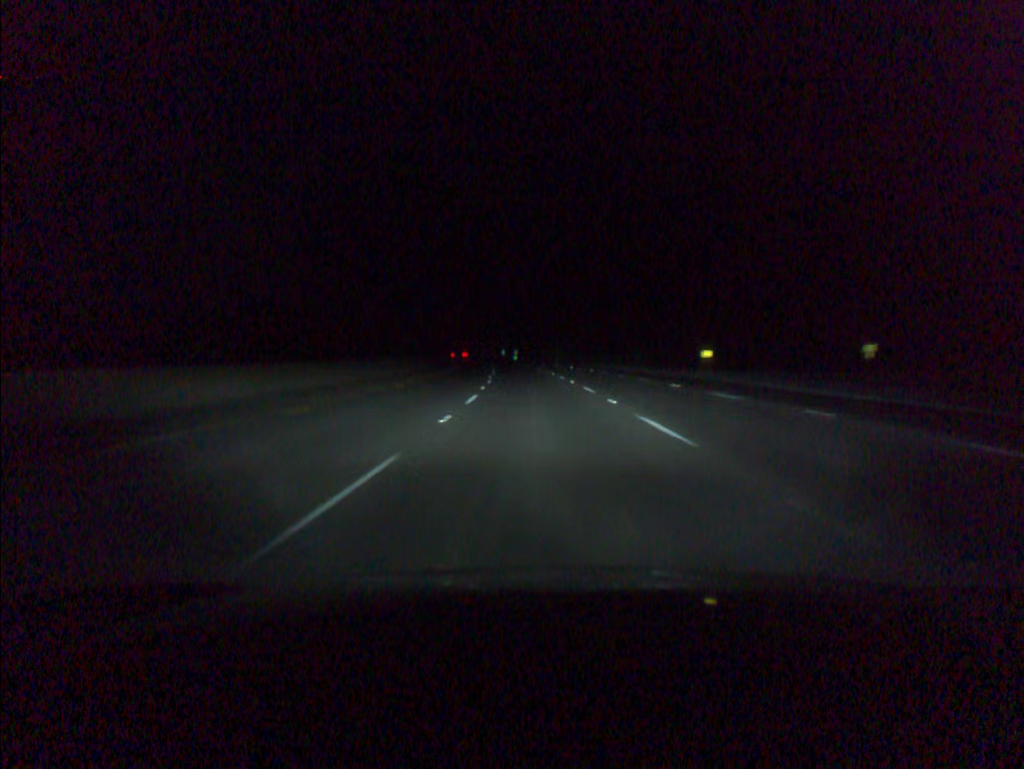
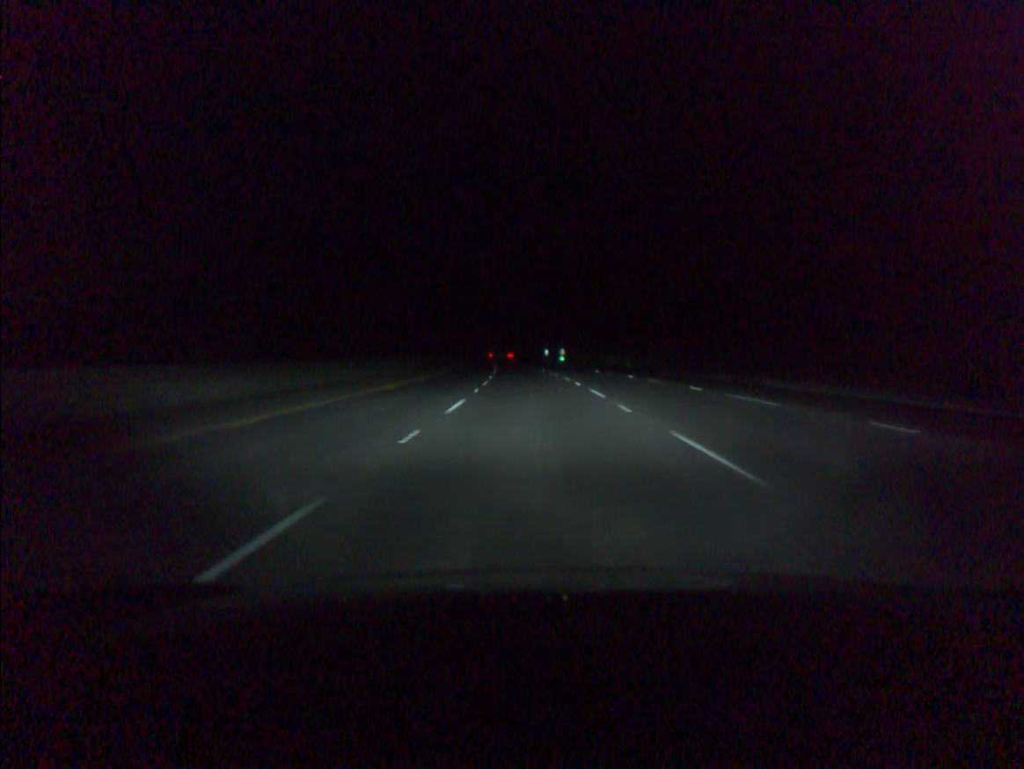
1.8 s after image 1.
(-1.8, +61.6) m; -3°
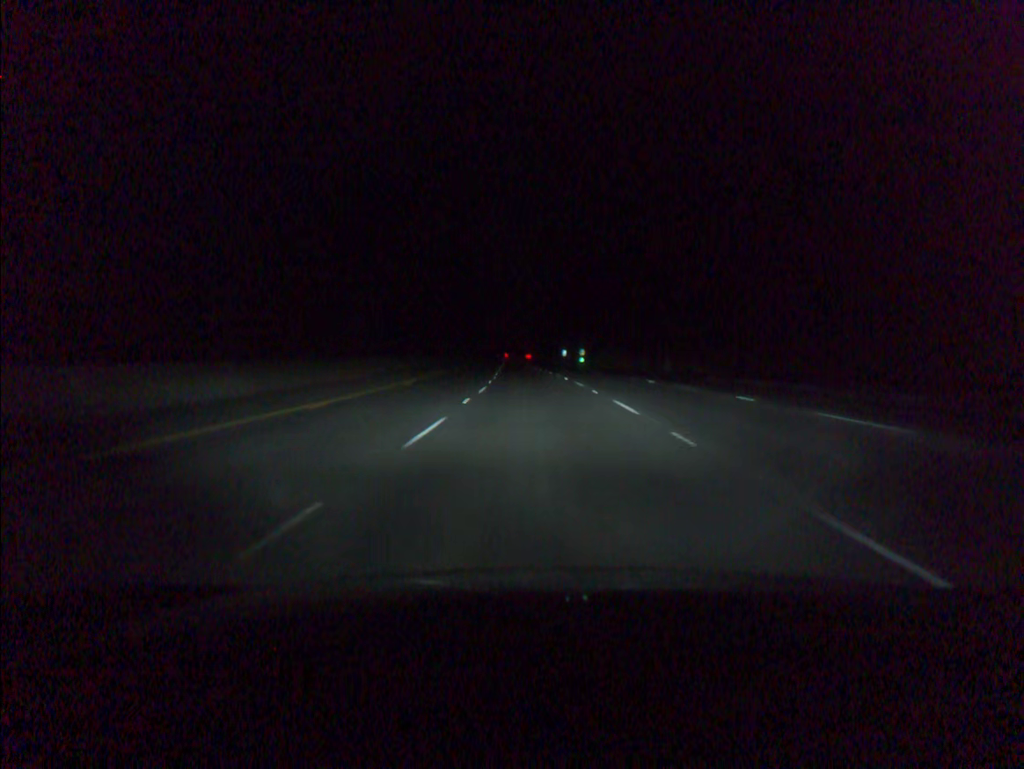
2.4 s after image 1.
(-0.2, +20.5) m; -1°
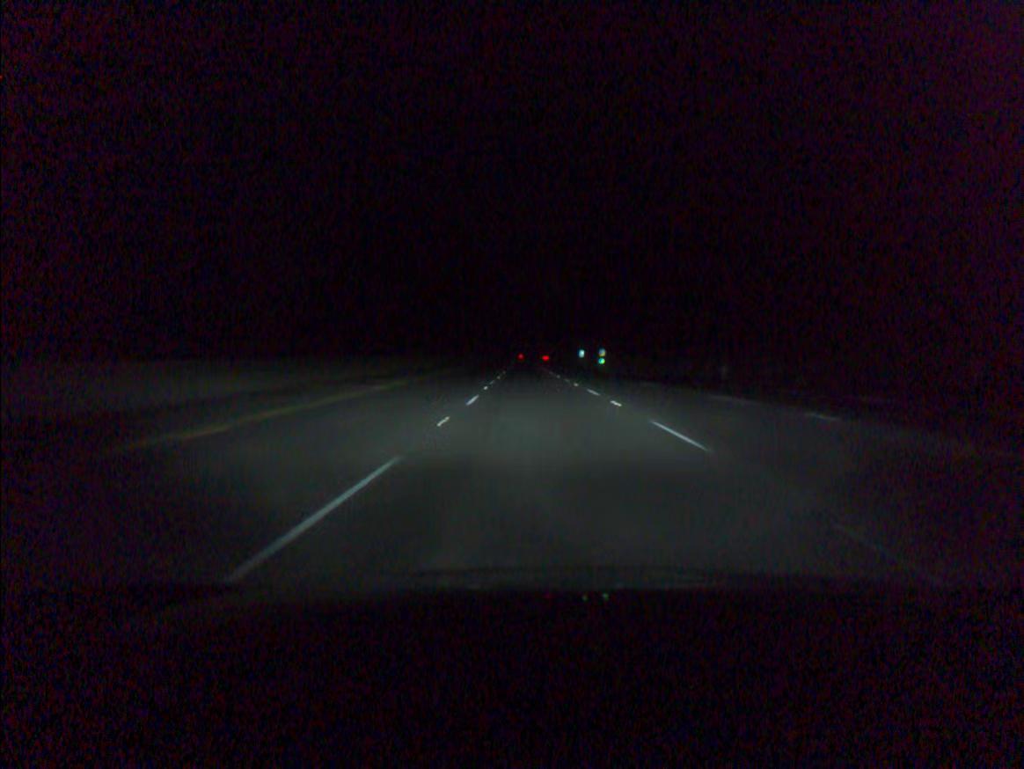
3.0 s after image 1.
(-0.2, +20.5) m; -1°
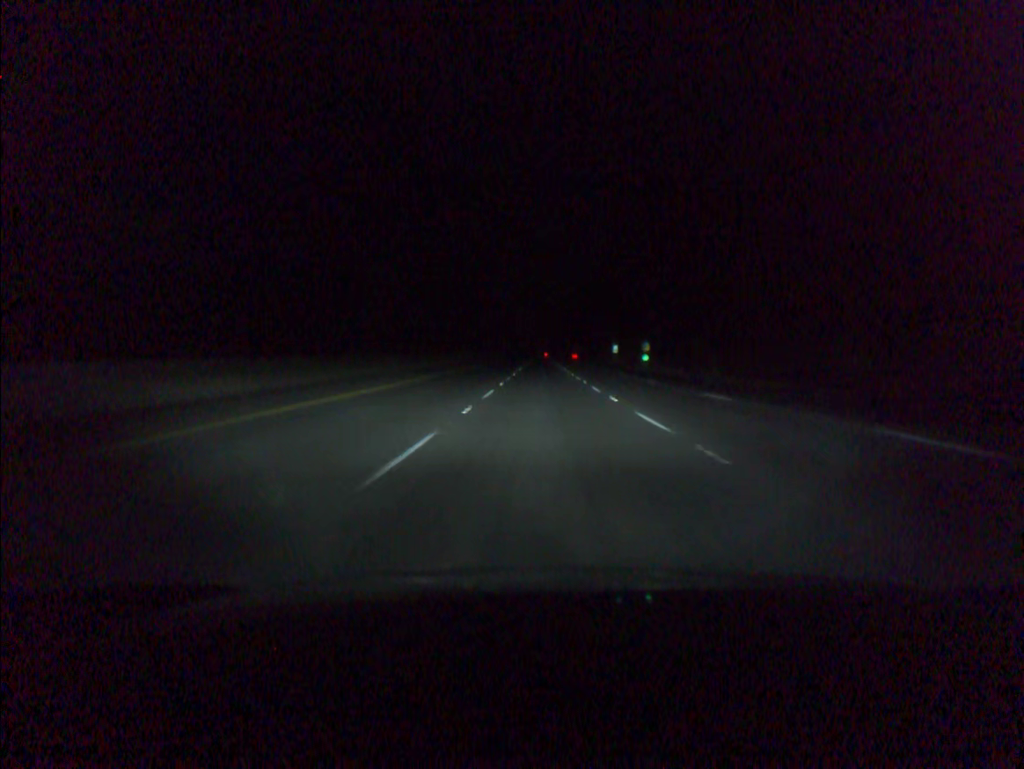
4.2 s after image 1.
(-0.6, +41.0) m; -1°
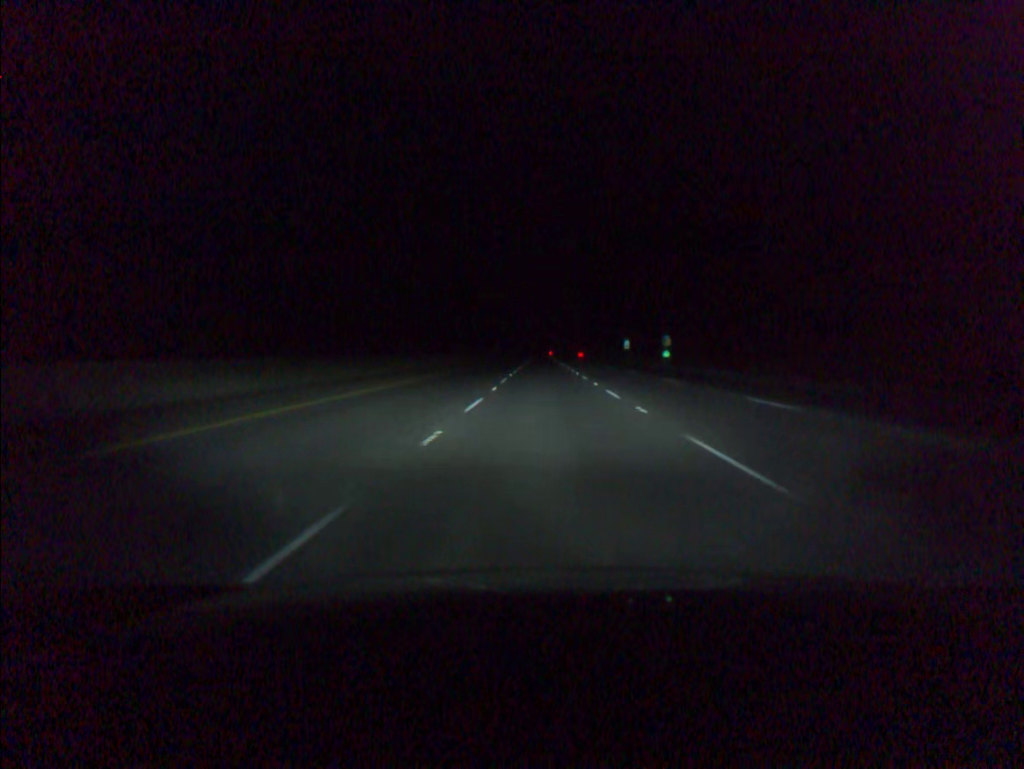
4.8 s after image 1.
(0.0, +20.5) m; 0°
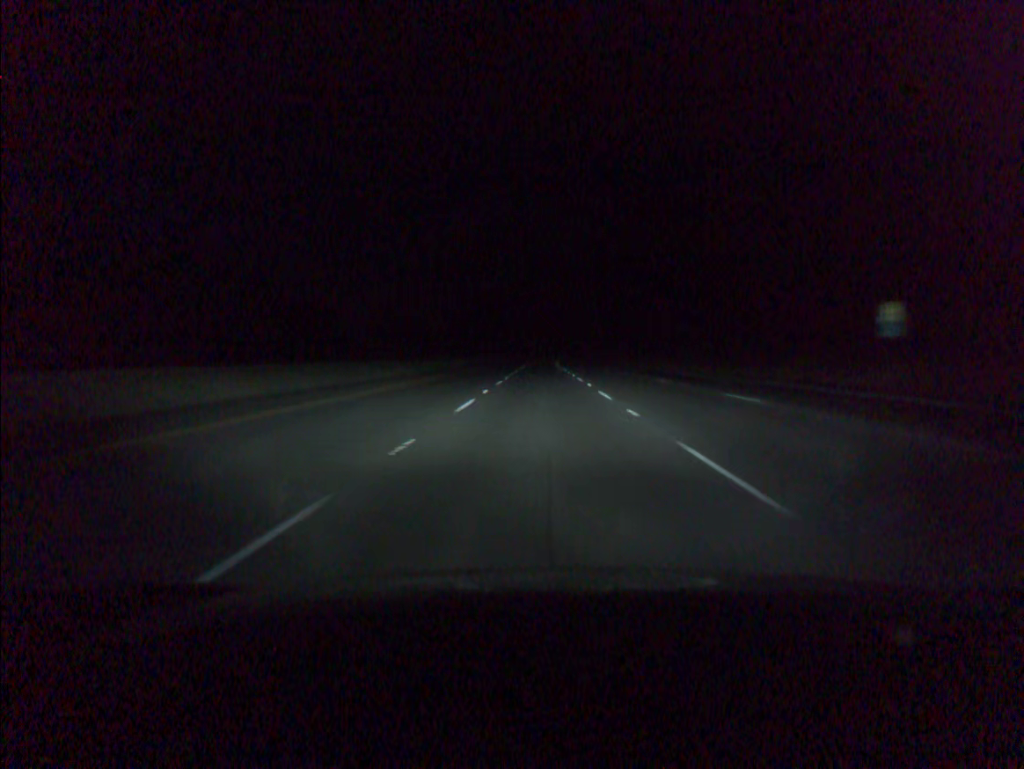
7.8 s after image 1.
(+0.3, +102.3) m; 0°
